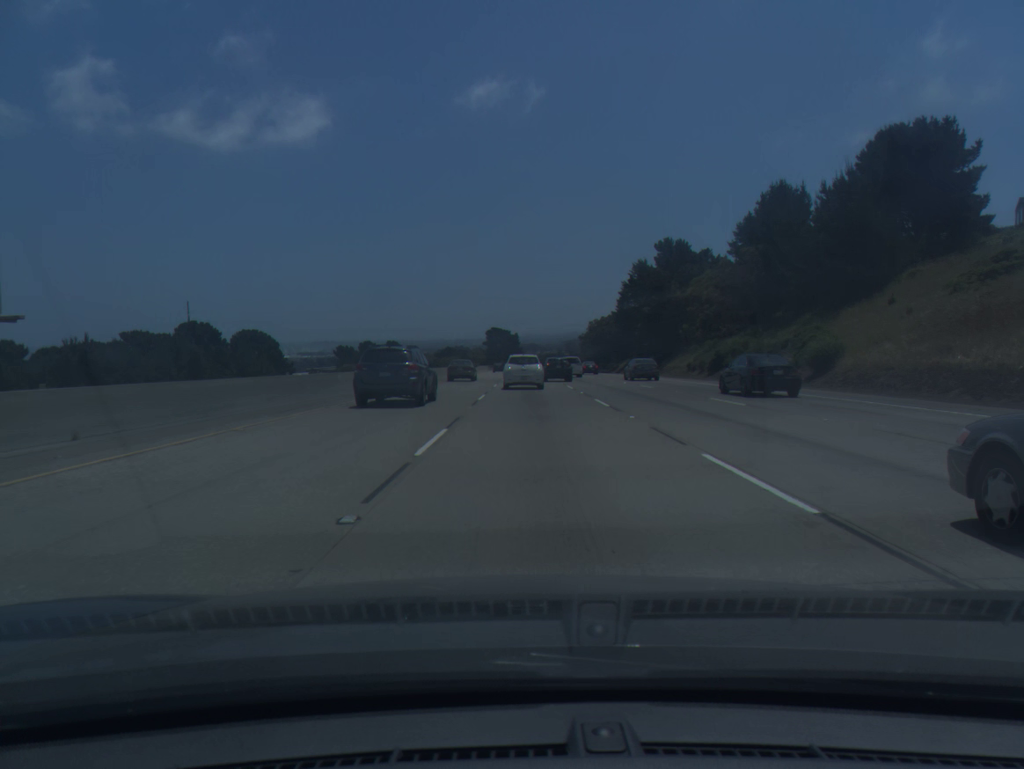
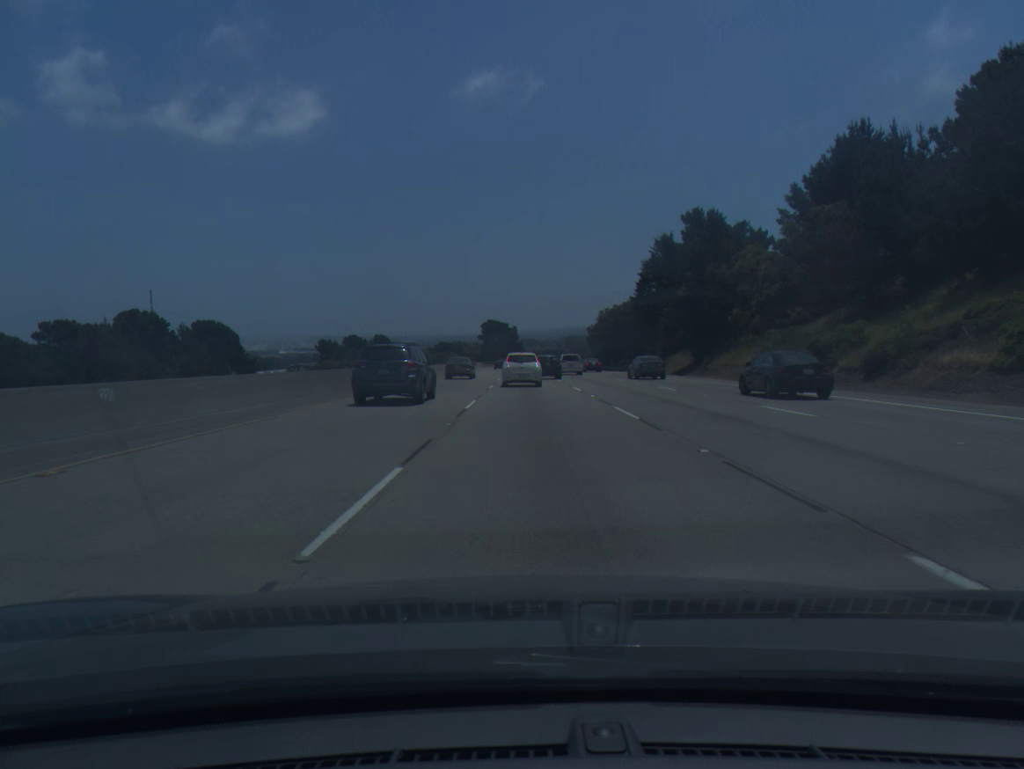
(0.0, +19.9) m; 0°
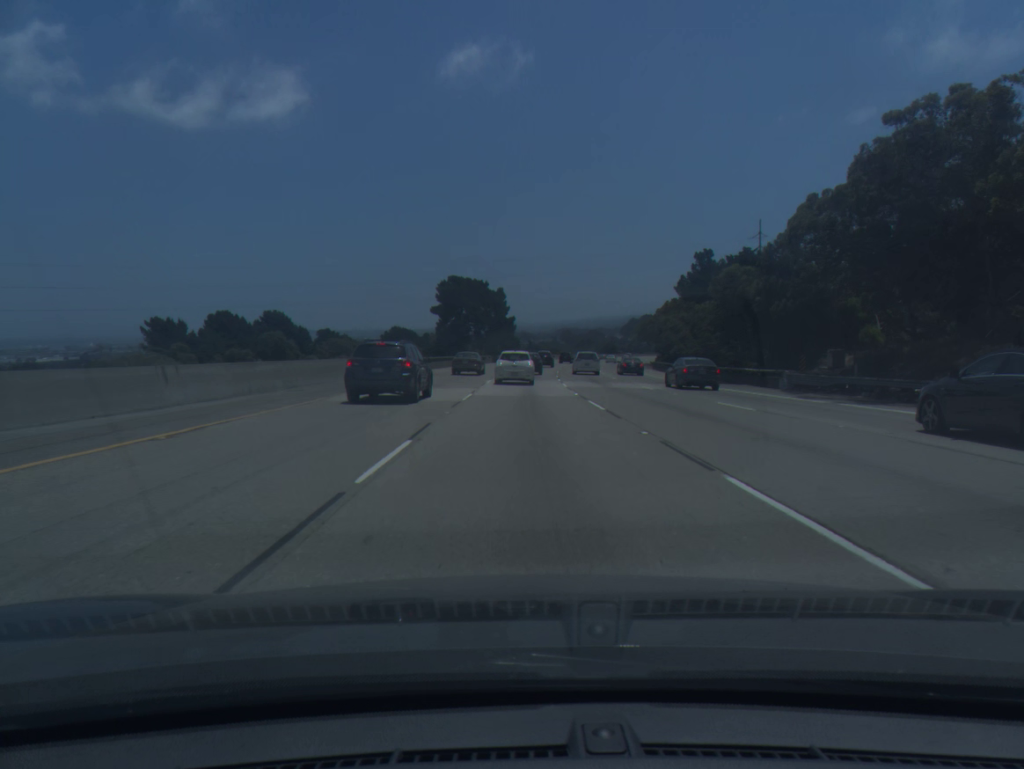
(+0.2, +99.1) m; +1°
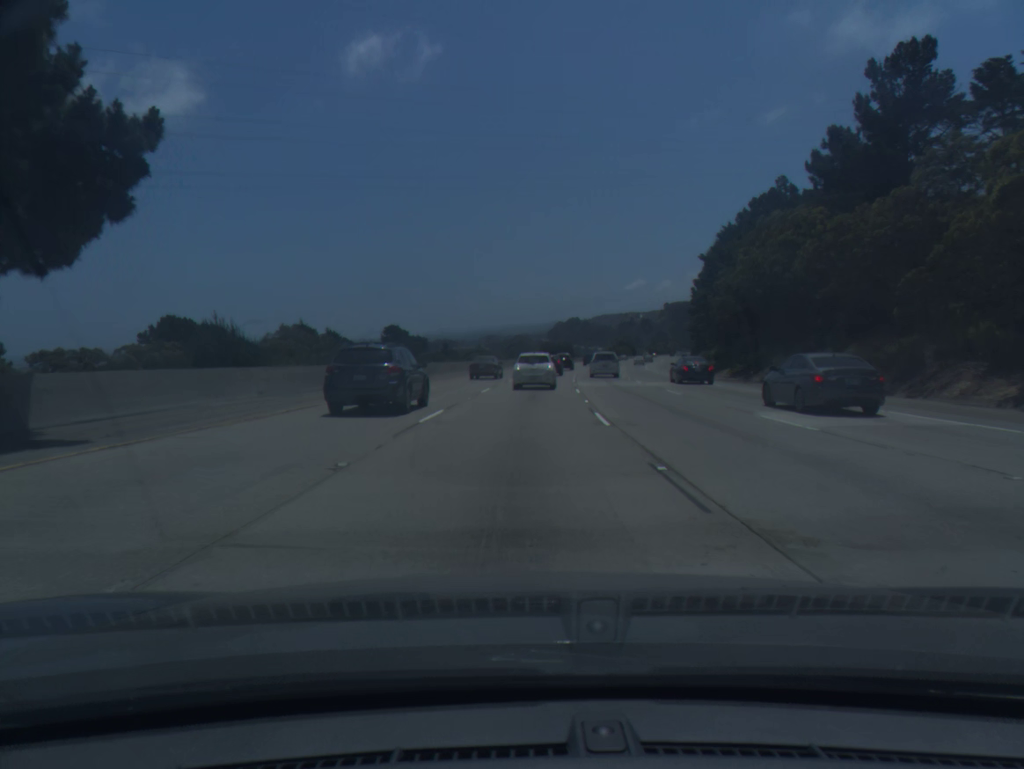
(+4.0, +98.6) m; +5°
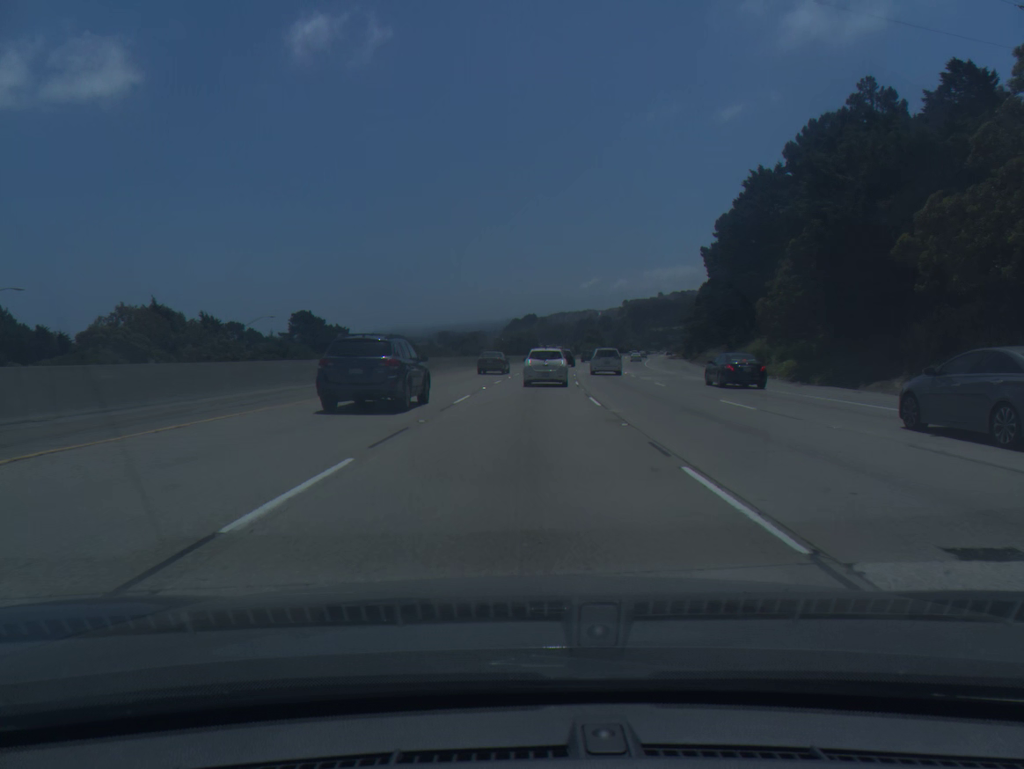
(+1.0, +39.2) m; +3°
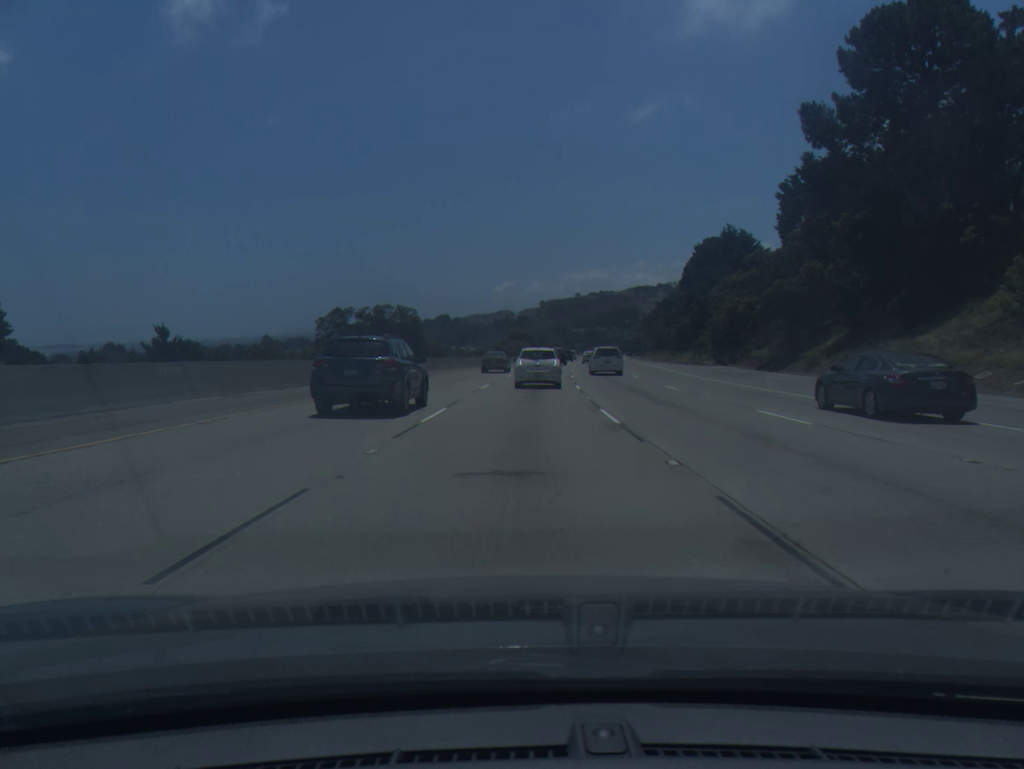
(+4.3, +78.0) m; +6°
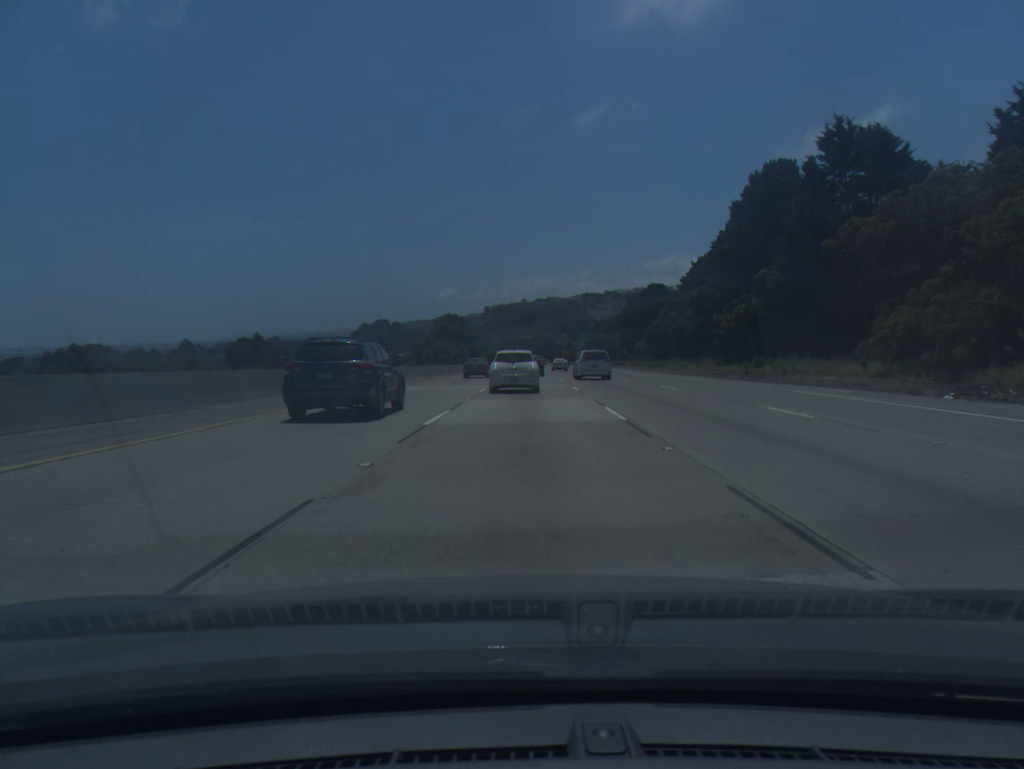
(+2.1, +58.5) m; +4°
